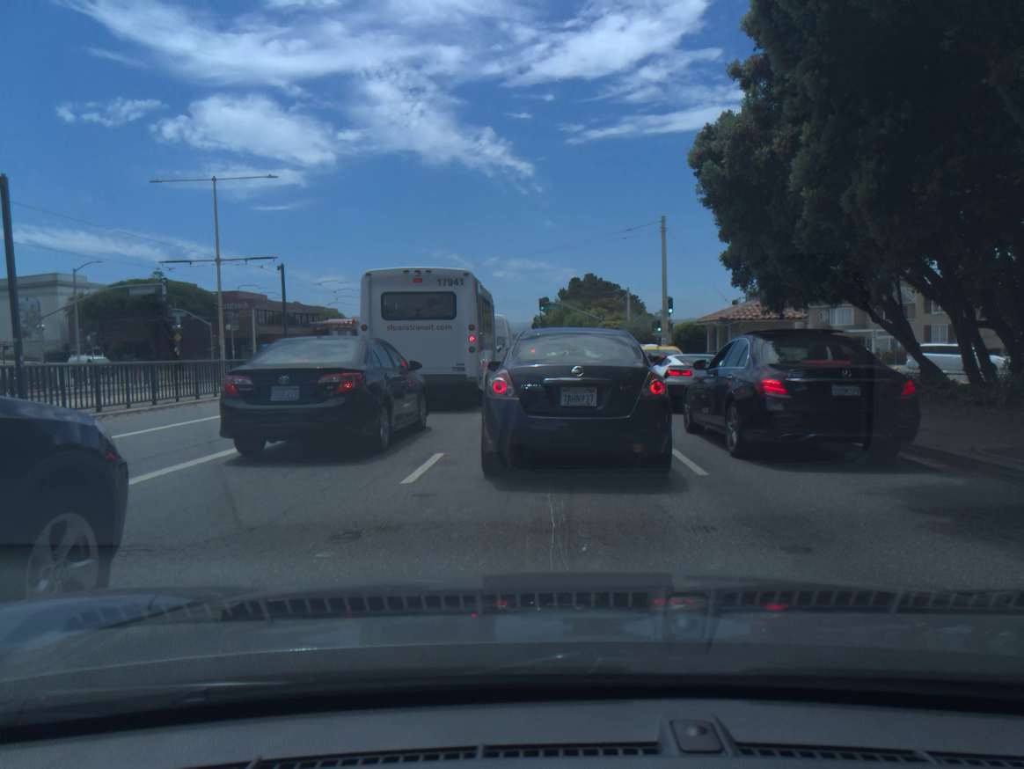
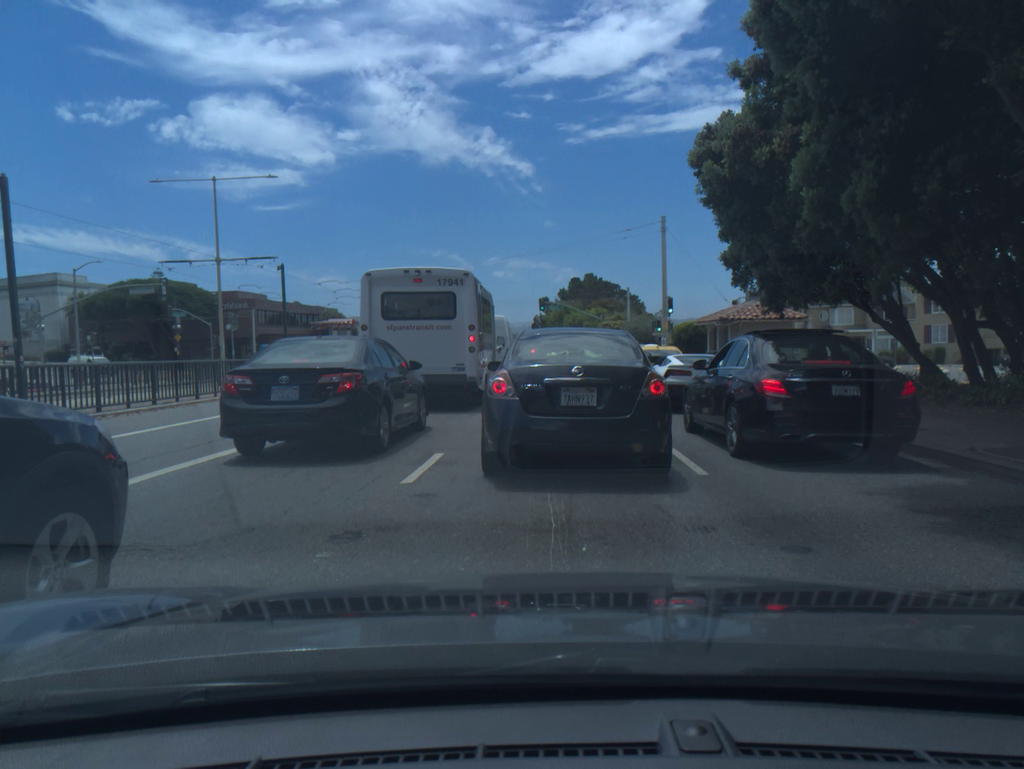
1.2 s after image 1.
(0.0, 0.0) m; 0°
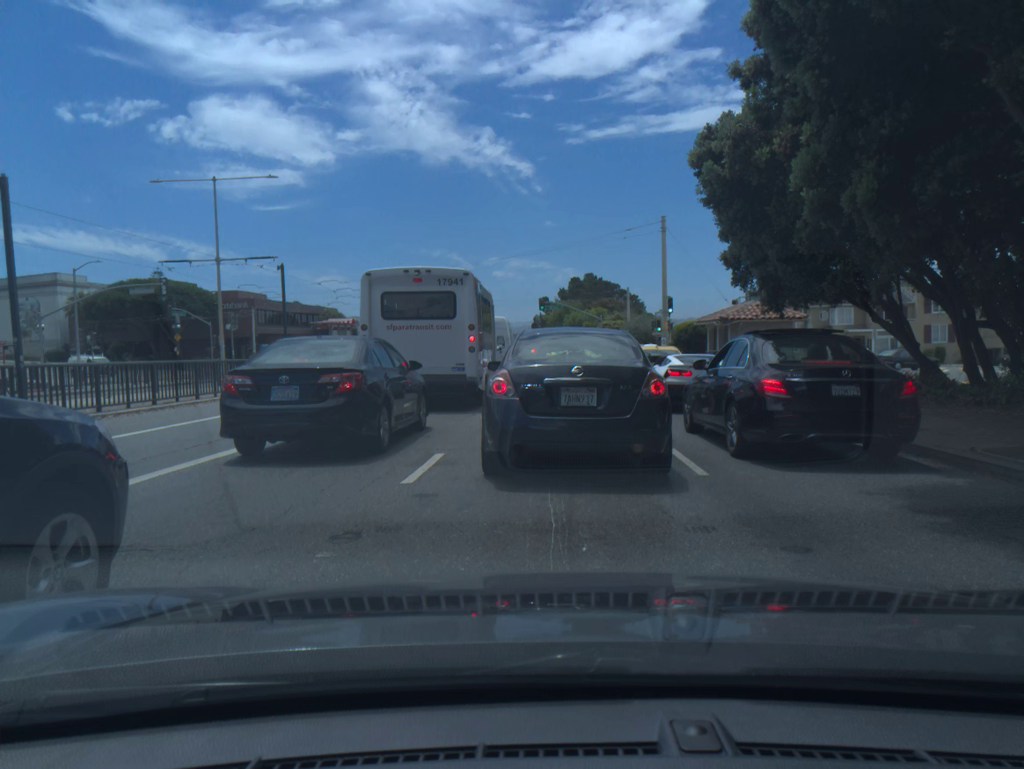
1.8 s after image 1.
(0.0, 0.0) m; 0°
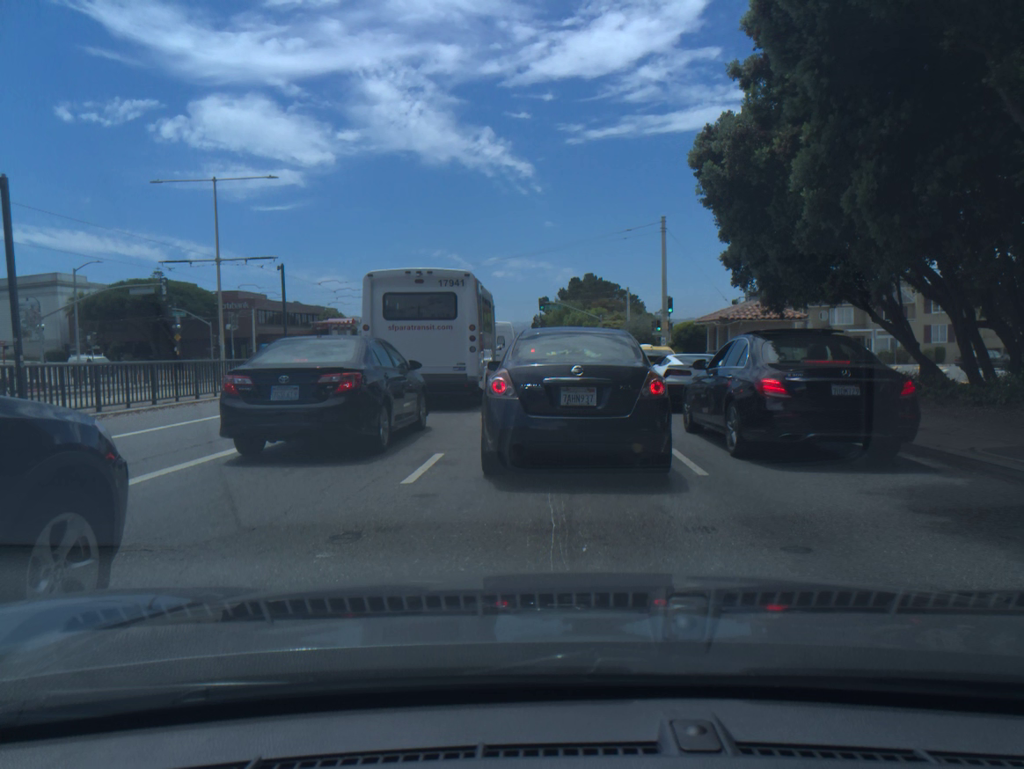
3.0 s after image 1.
(0.0, 0.0) m; 0°
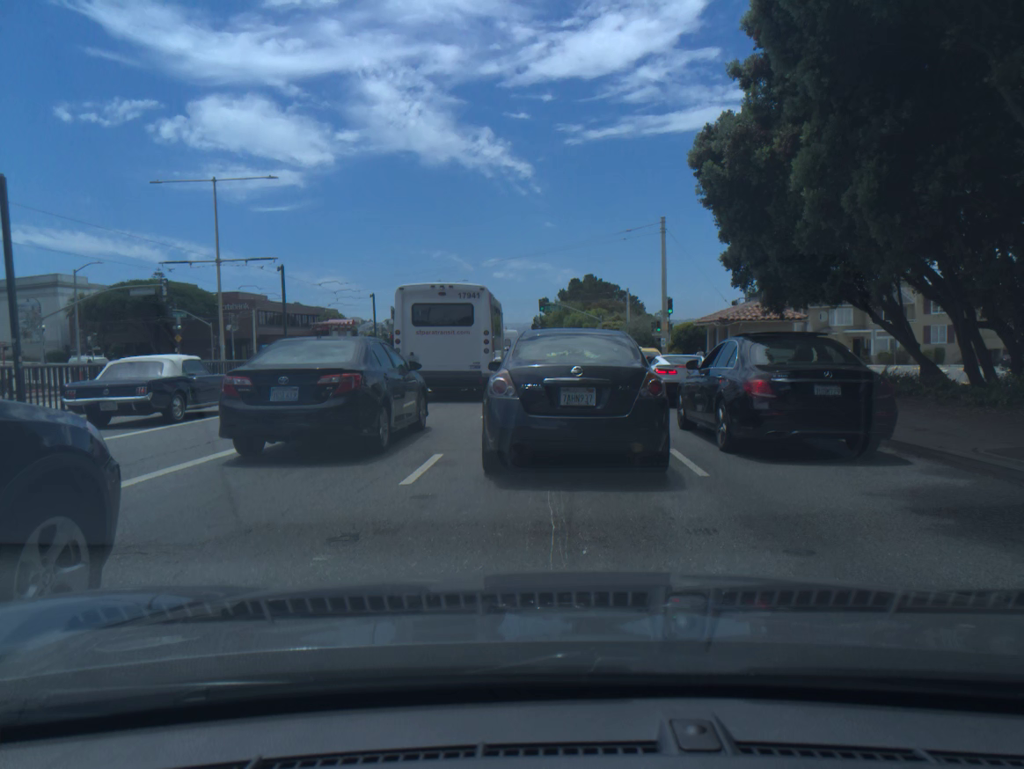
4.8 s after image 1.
(0.0, 0.0) m; 0°
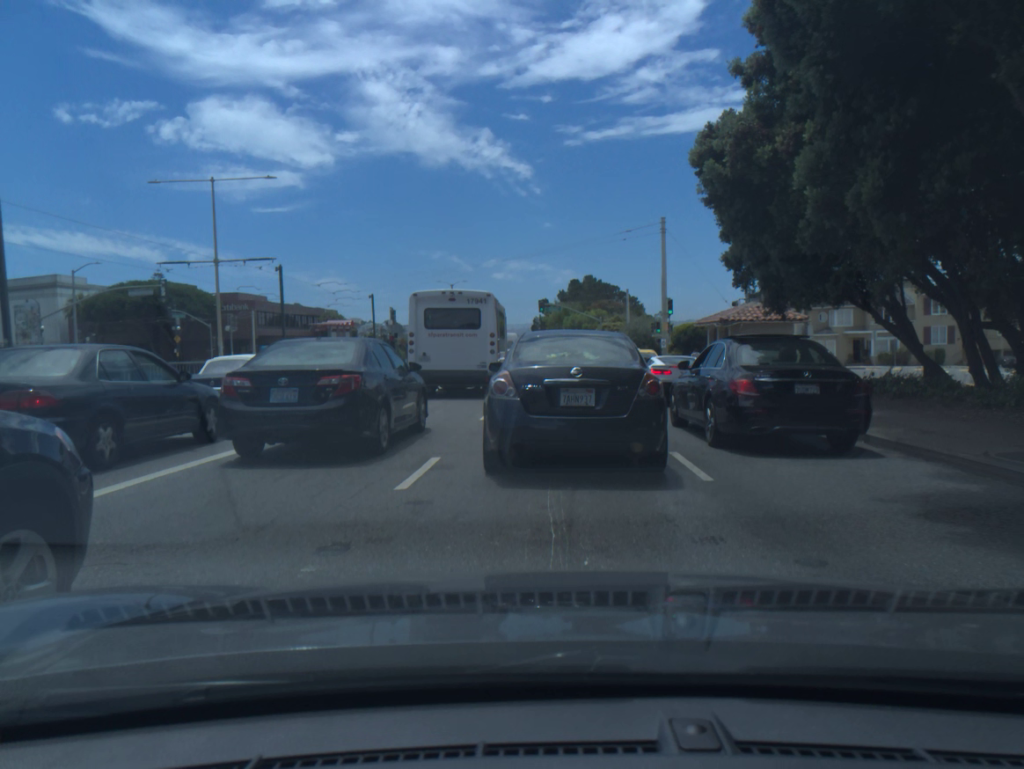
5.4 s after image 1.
(0.0, +0.2) m; 0°
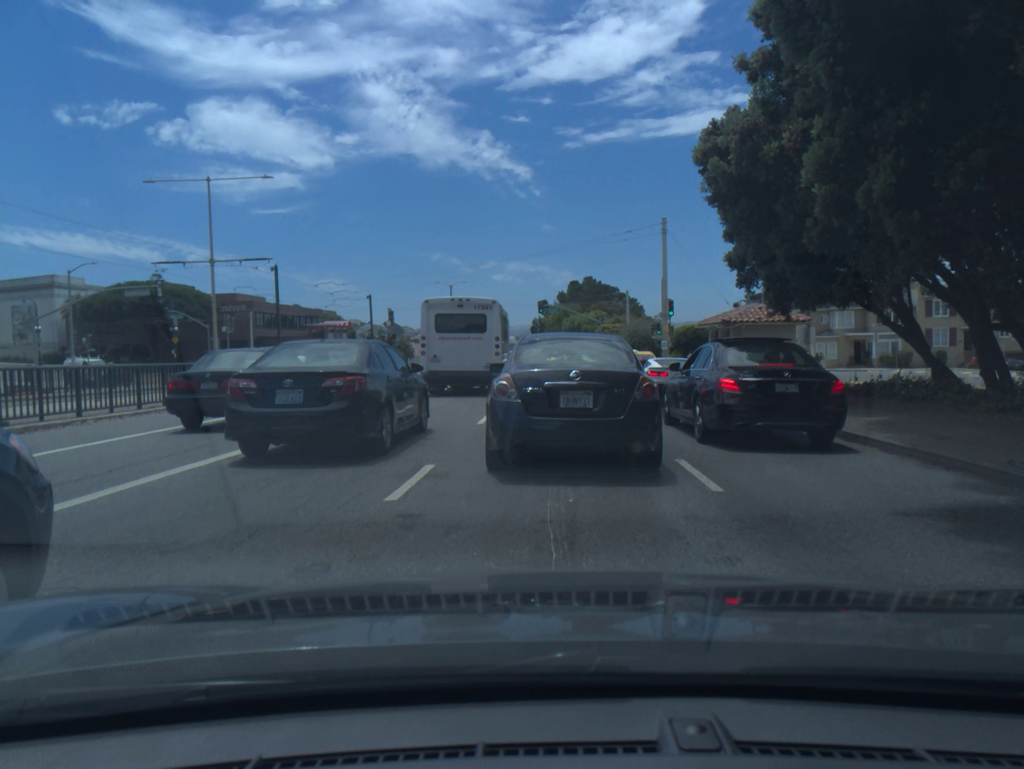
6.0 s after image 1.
(0.0, +0.4) m; 0°
